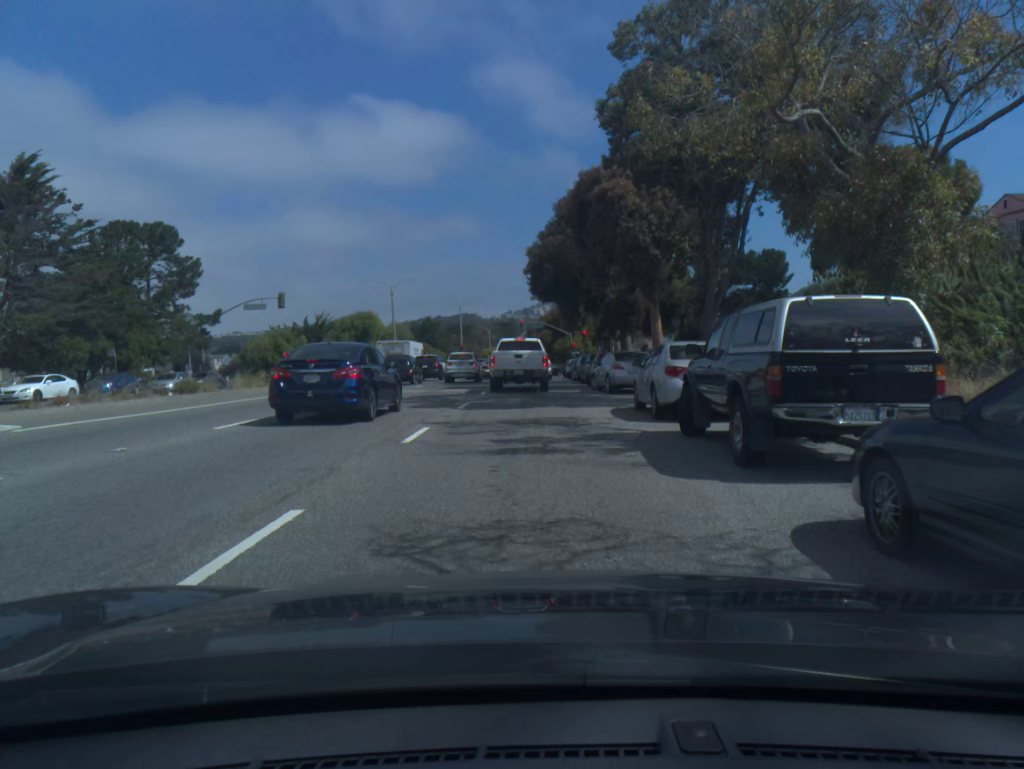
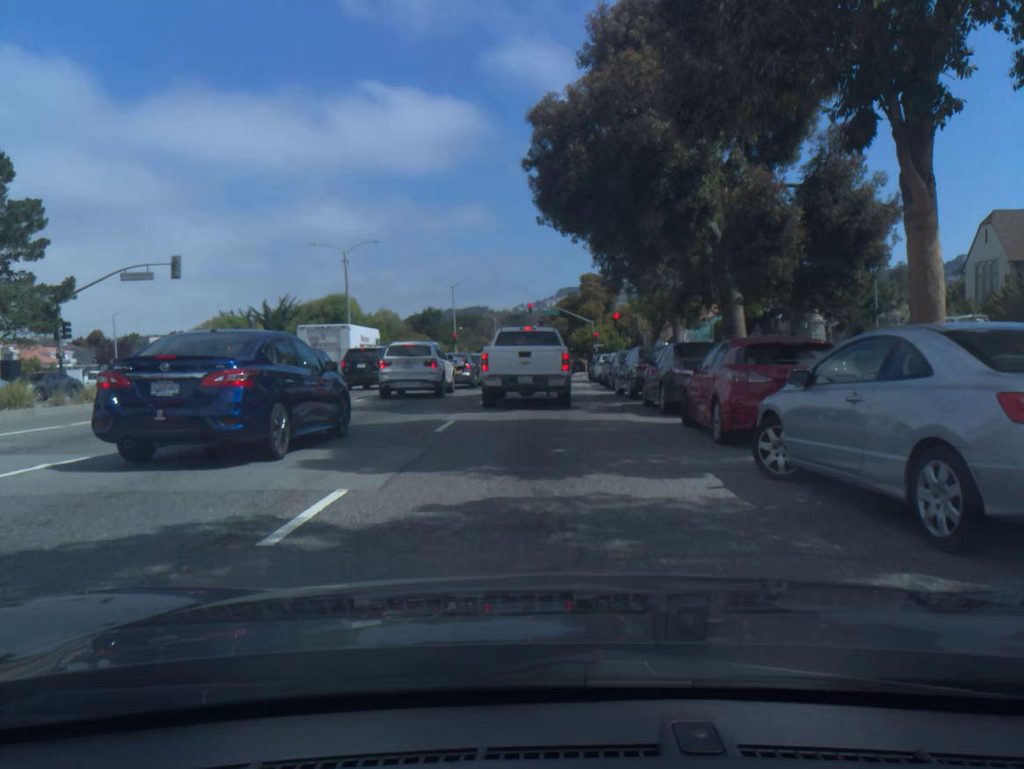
(-0.2, +21.0) m; -1°
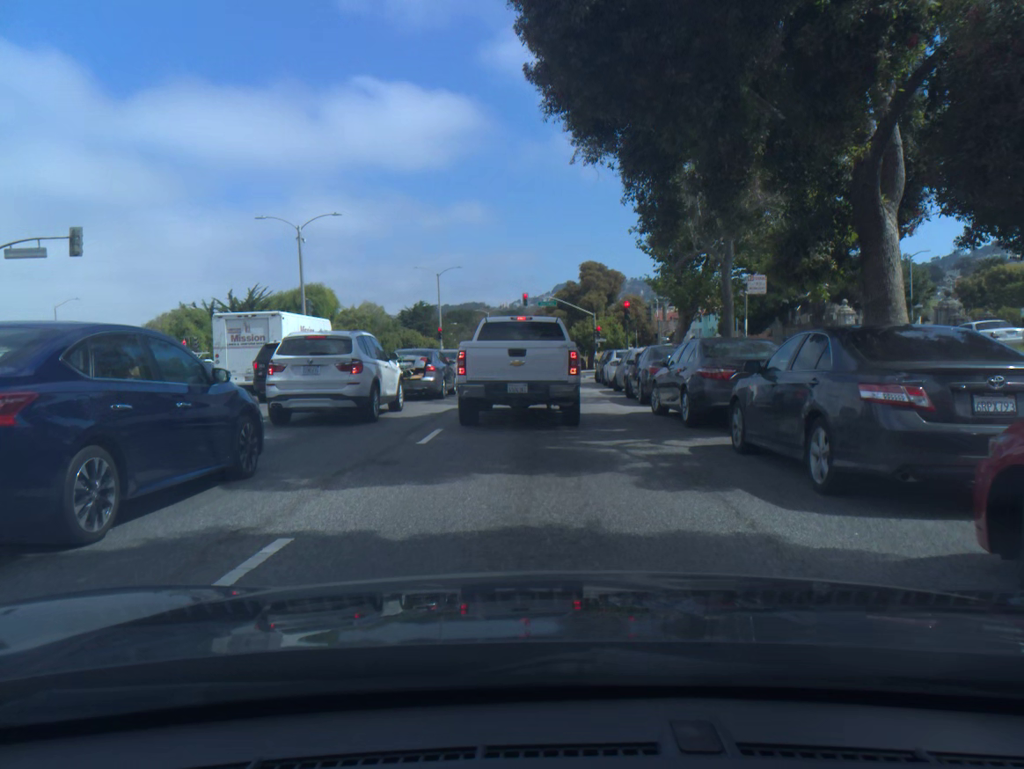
(0.0, +9.3) m; +1°
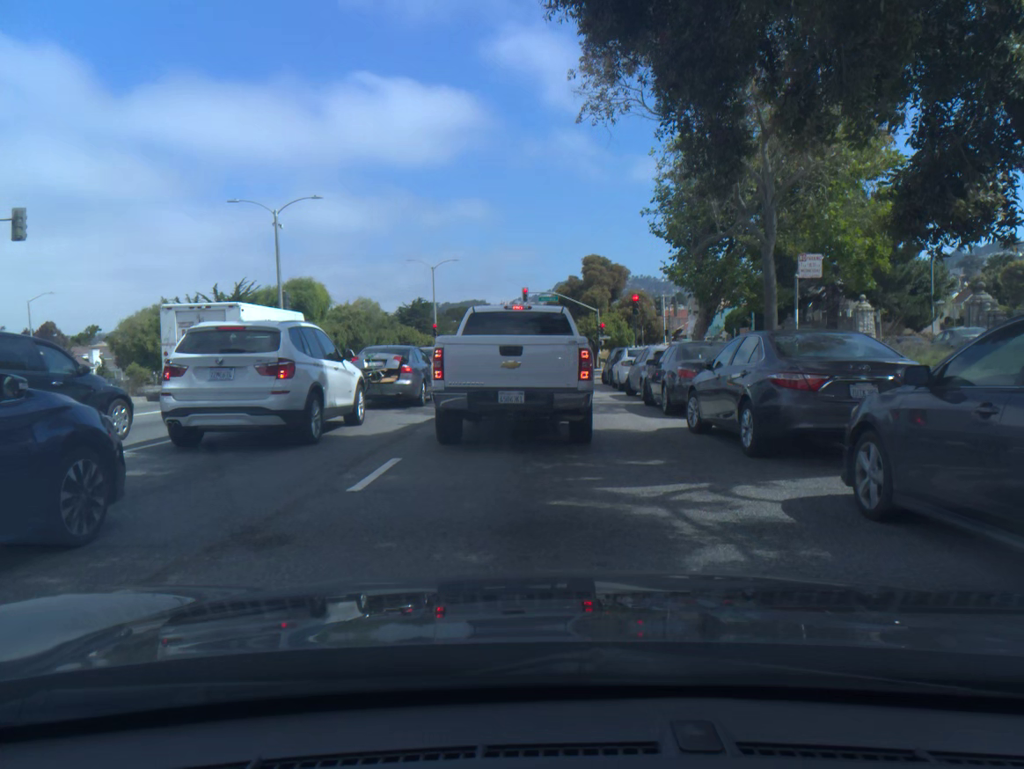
(0.0, +3.9) m; 0°
